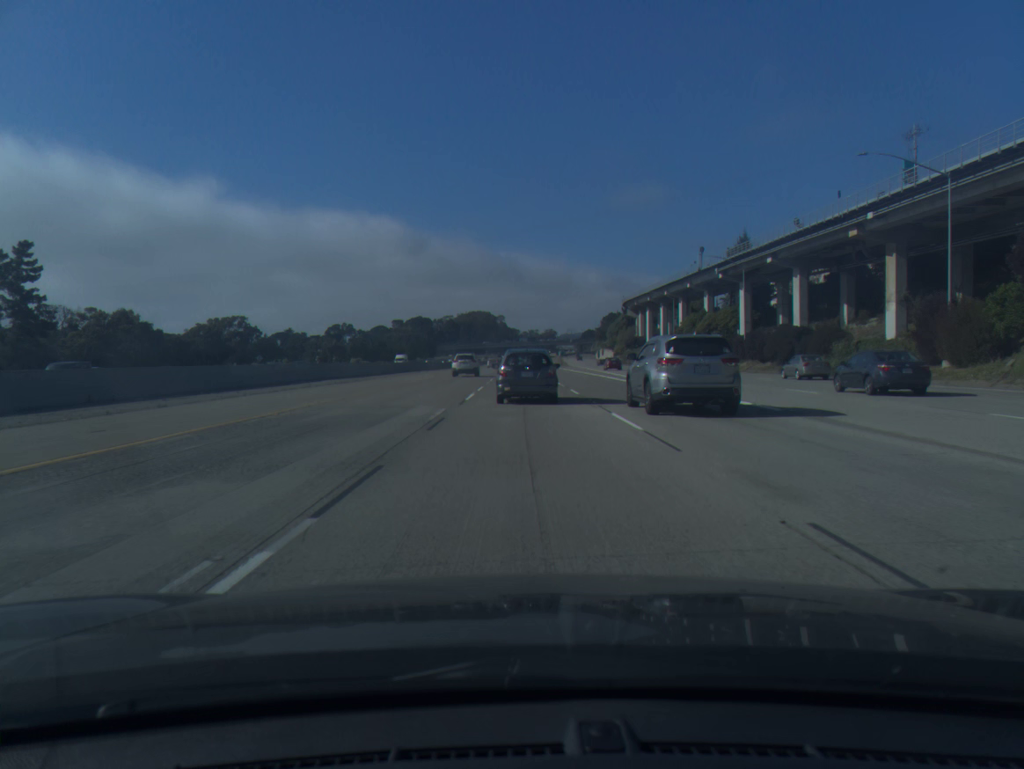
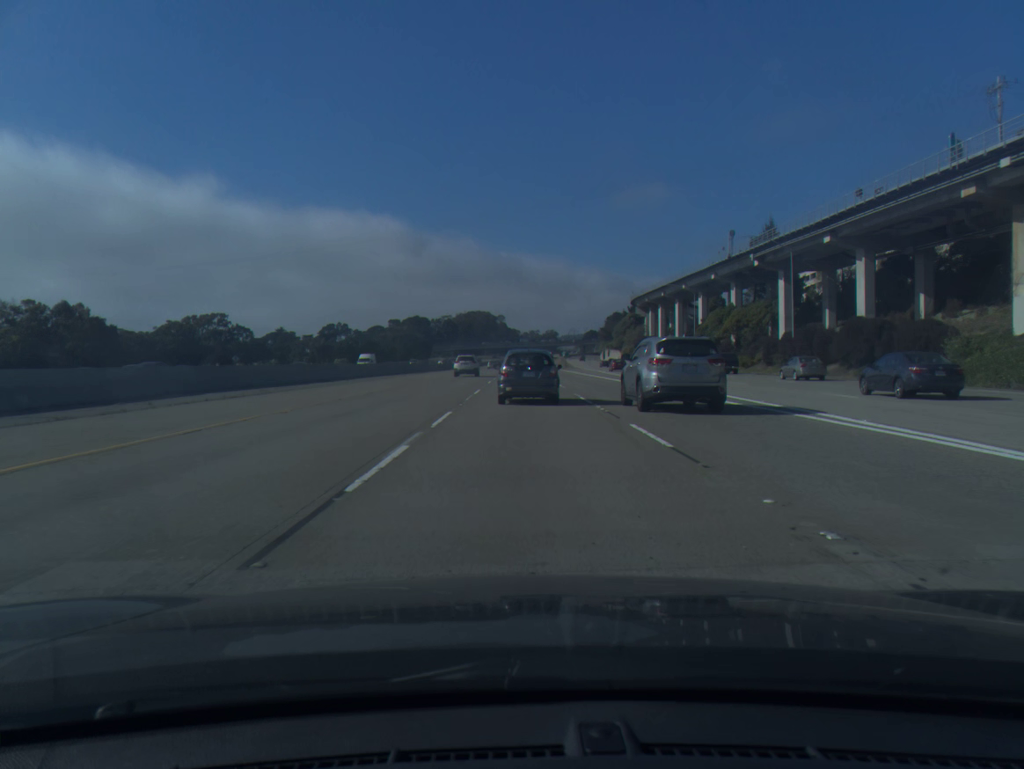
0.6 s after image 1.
(0.0, +16.3) m; 0°
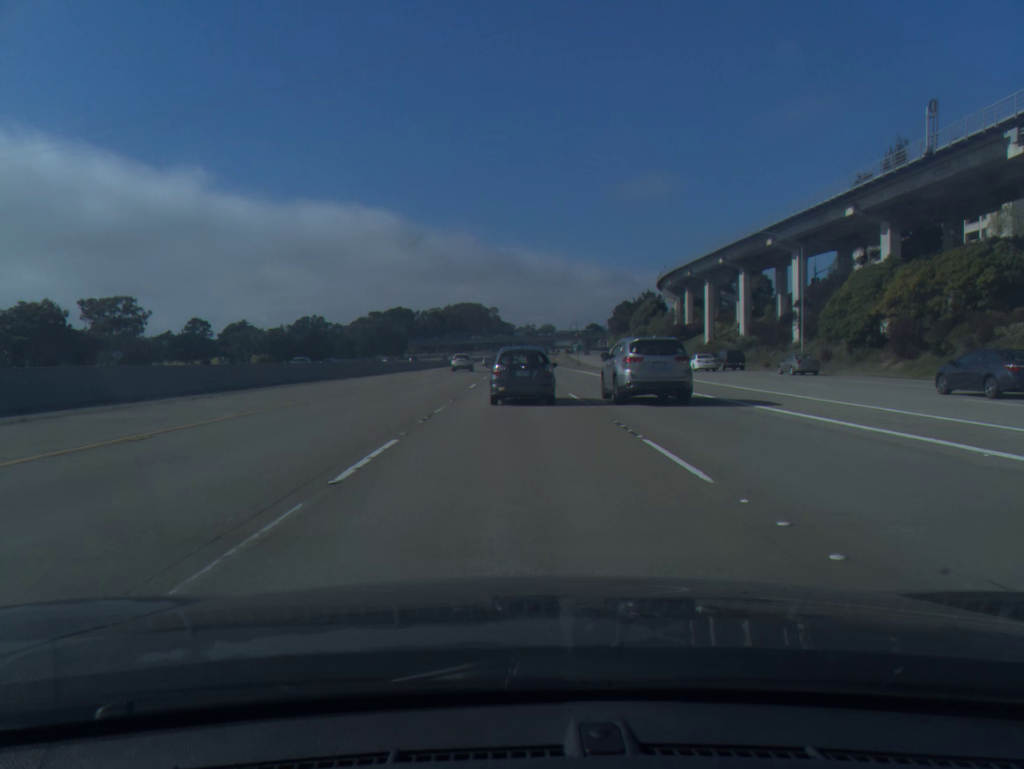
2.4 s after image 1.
(+0.1, +49.9) m; 0°
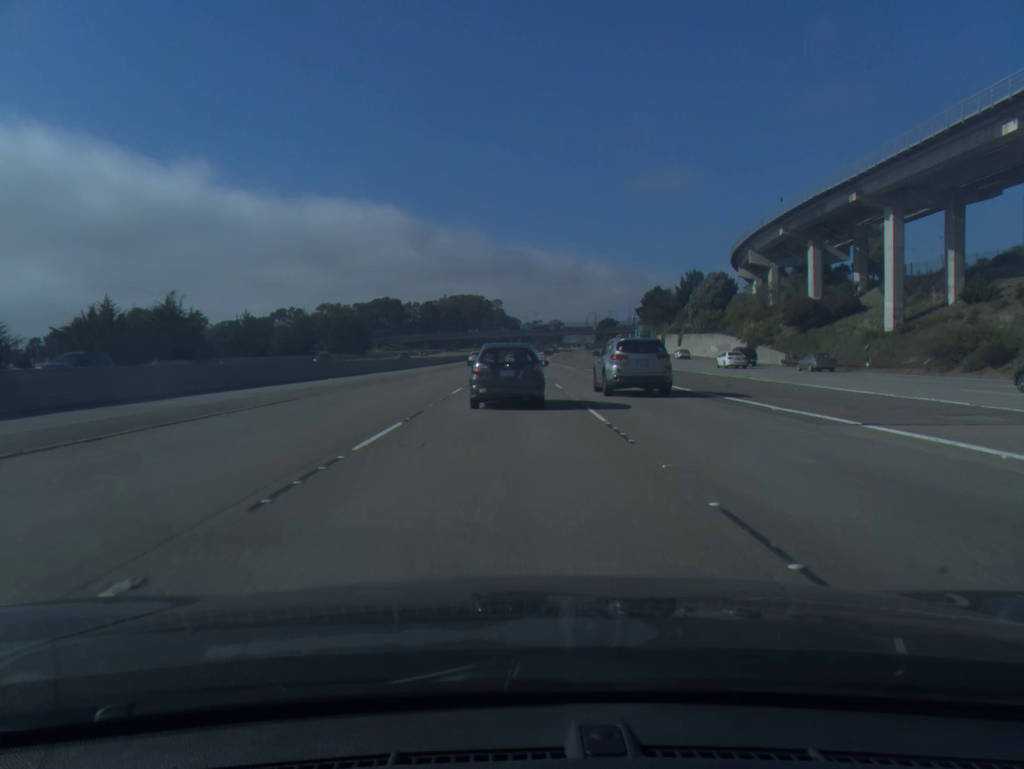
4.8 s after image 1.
(-0.2, +66.4) m; 0°
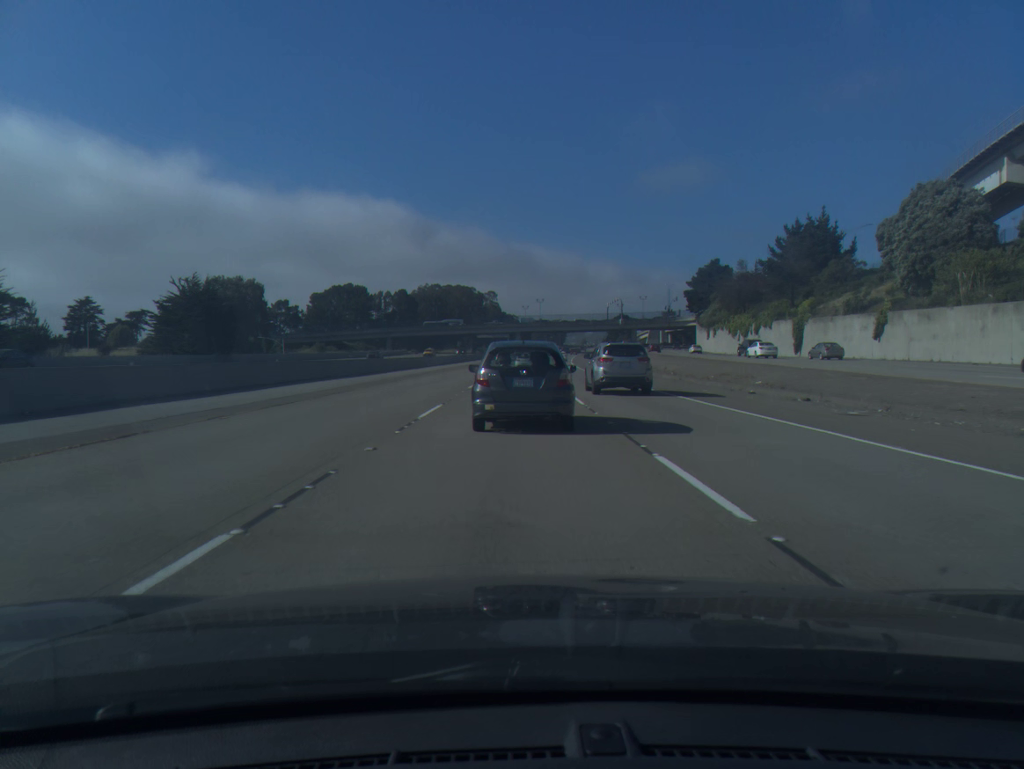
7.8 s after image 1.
(-0.3, +81.0) m; 0°
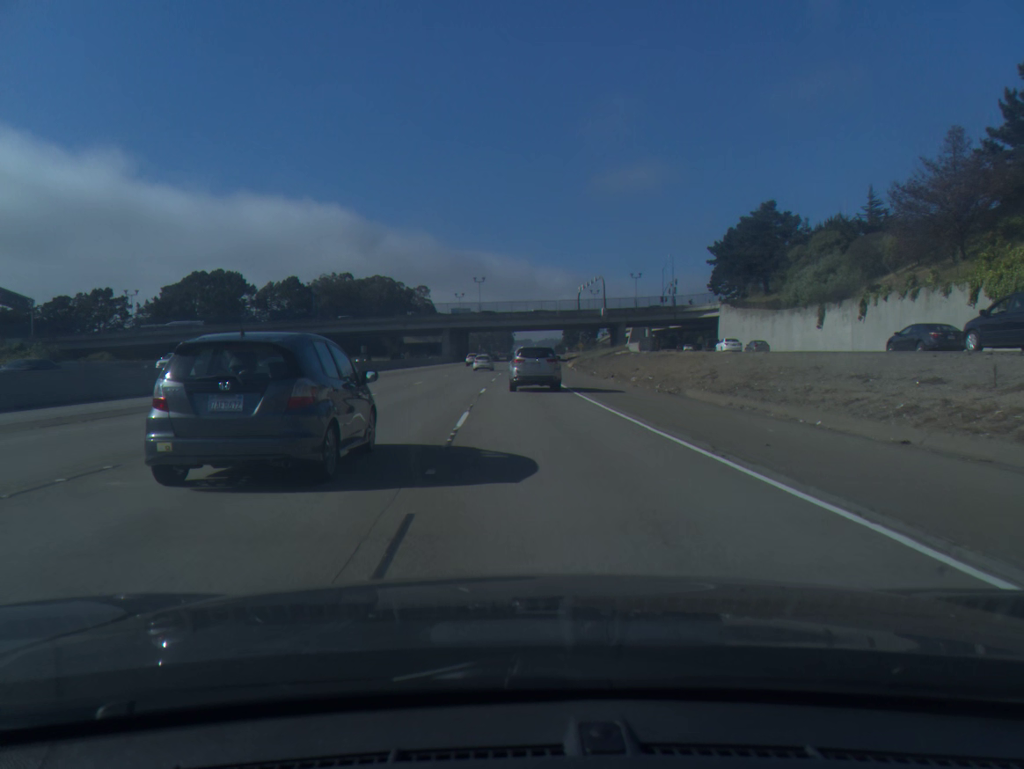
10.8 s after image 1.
(+3.3, +78.7) m; +4°
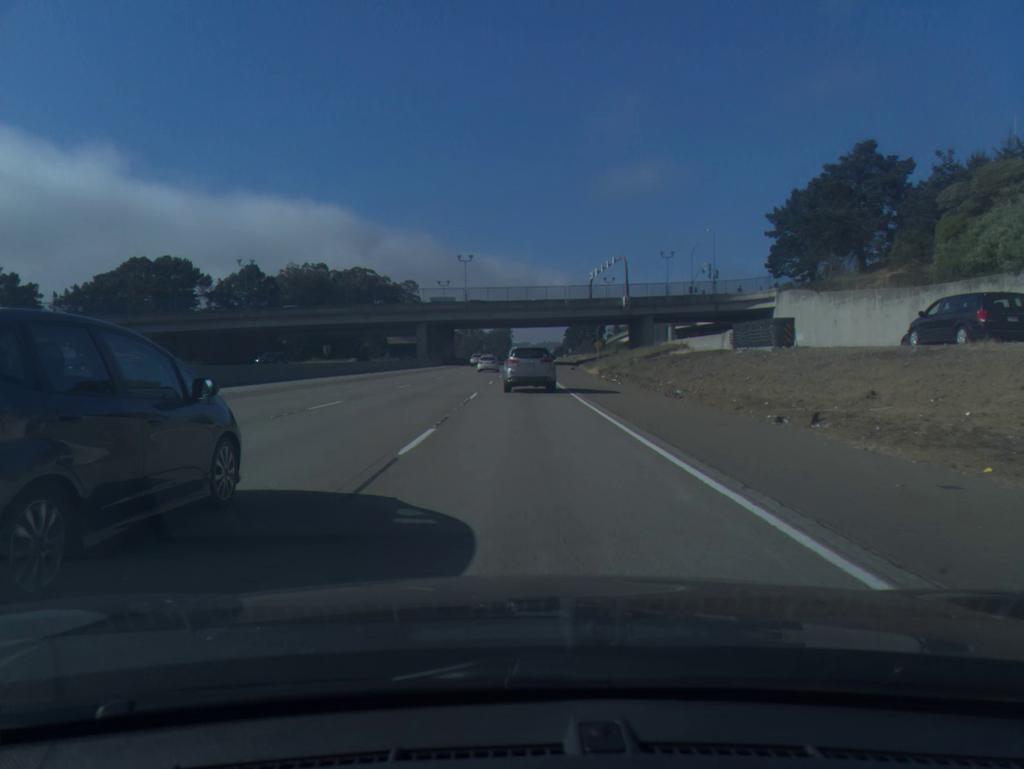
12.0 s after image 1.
(+0.1, +32.7) m; 0°
